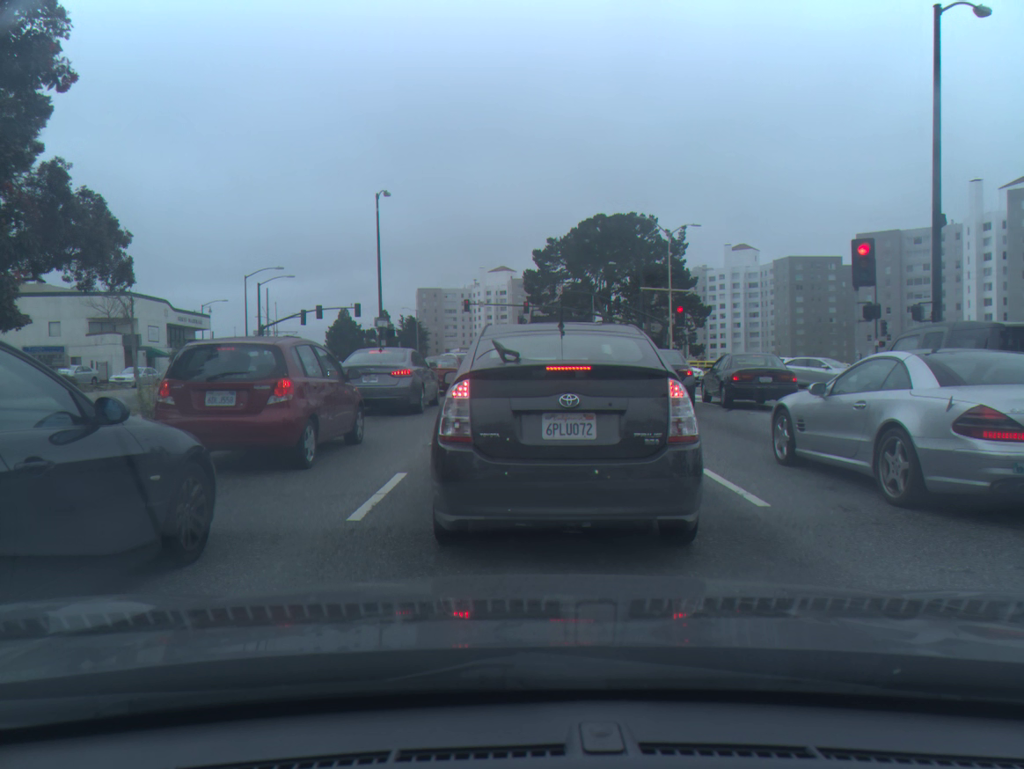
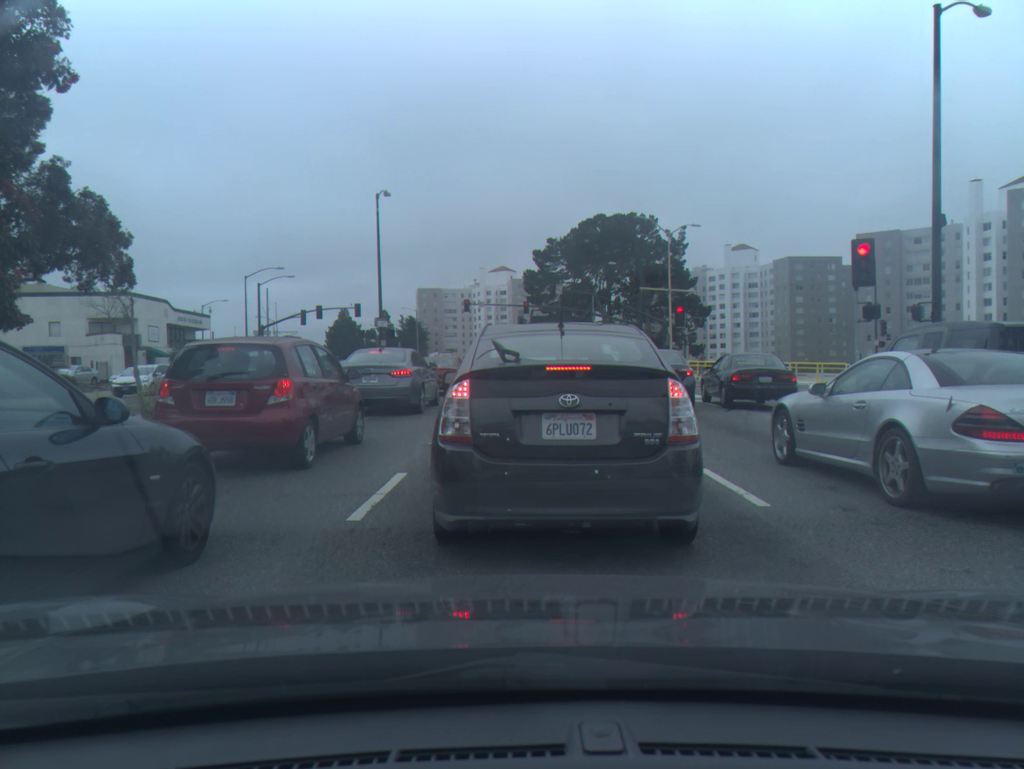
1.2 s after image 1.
(0.0, 0.0) m; 0°
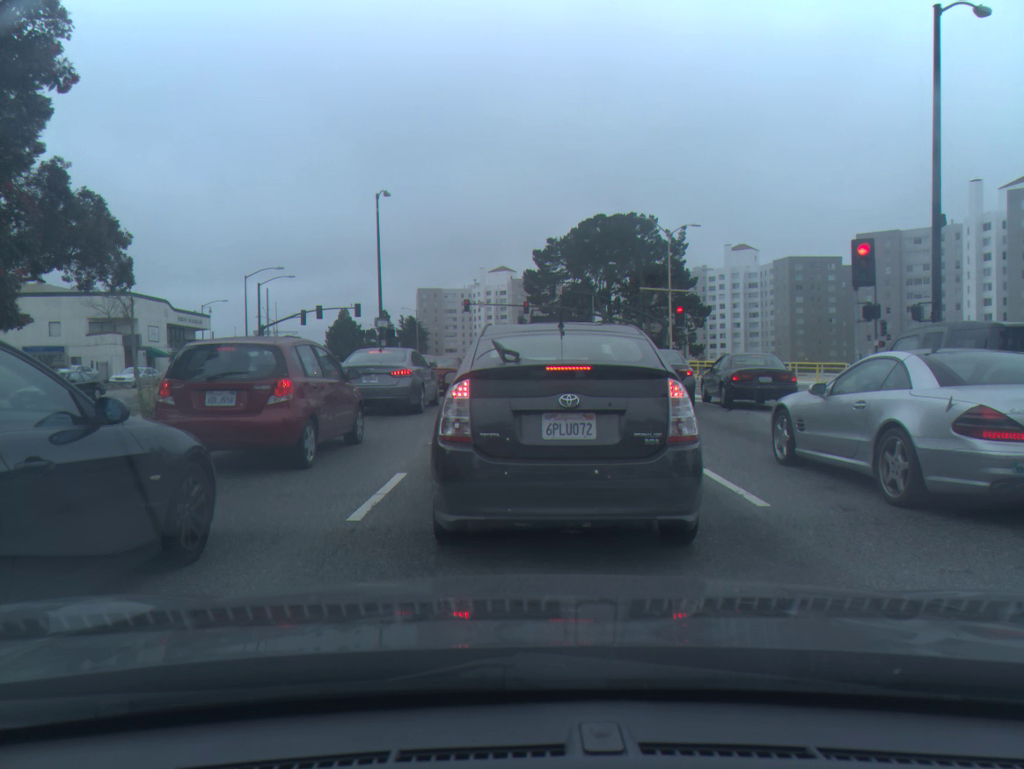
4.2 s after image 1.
(0.0, 0.0) m; 0°
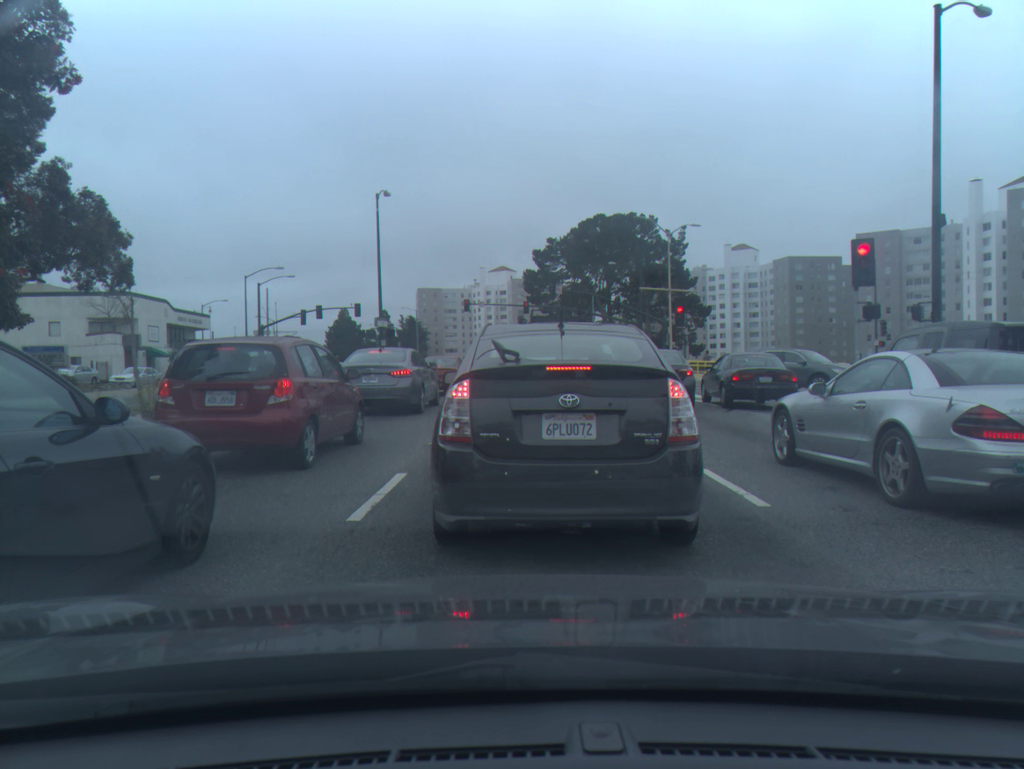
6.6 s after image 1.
(0.0, +0.1) m; 0°
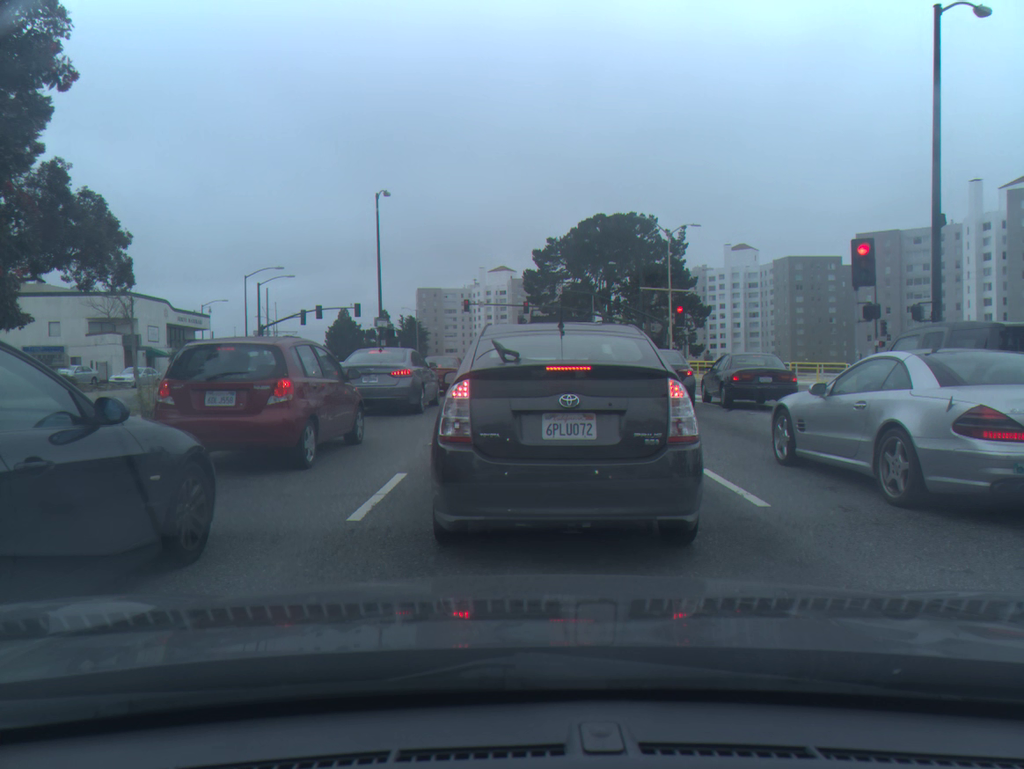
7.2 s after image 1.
(0.0, 0.0) m; 0°
